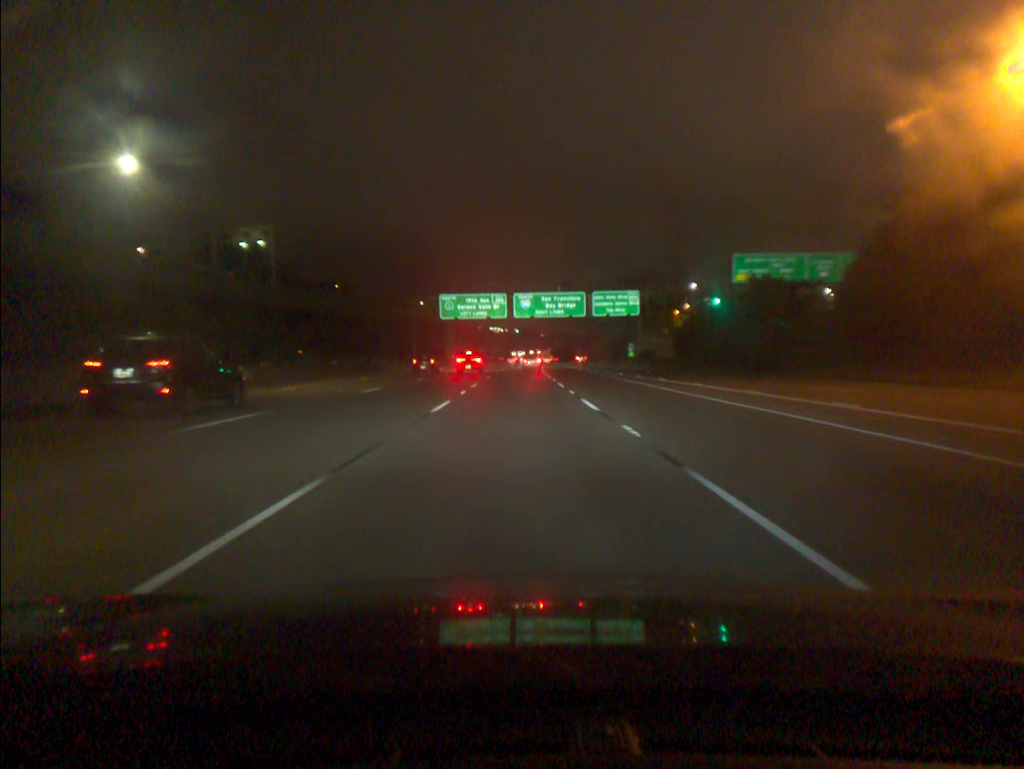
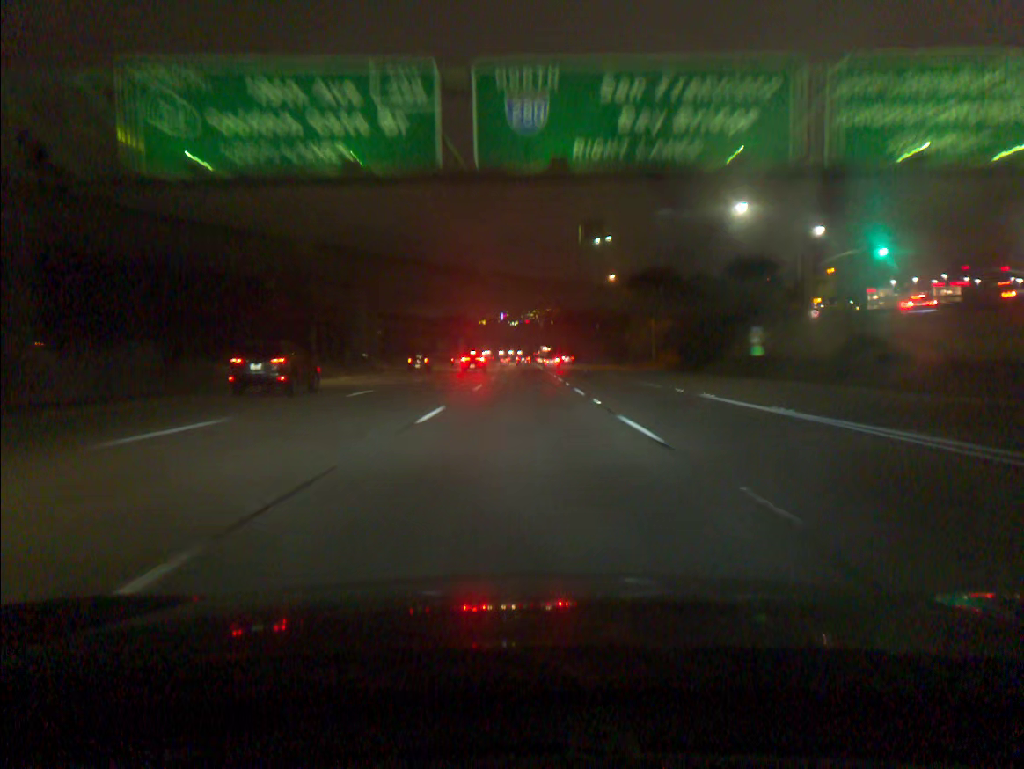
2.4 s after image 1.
(+0.3, +74.0) m; +1°
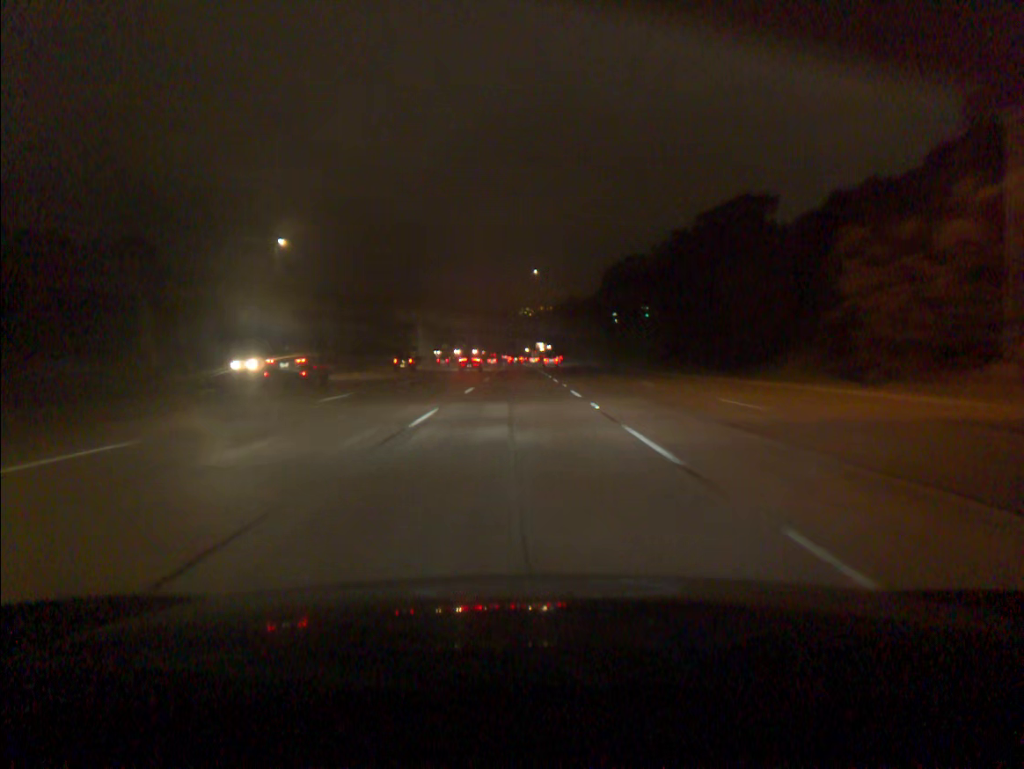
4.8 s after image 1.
(+0.7, +74.1) m; +1°
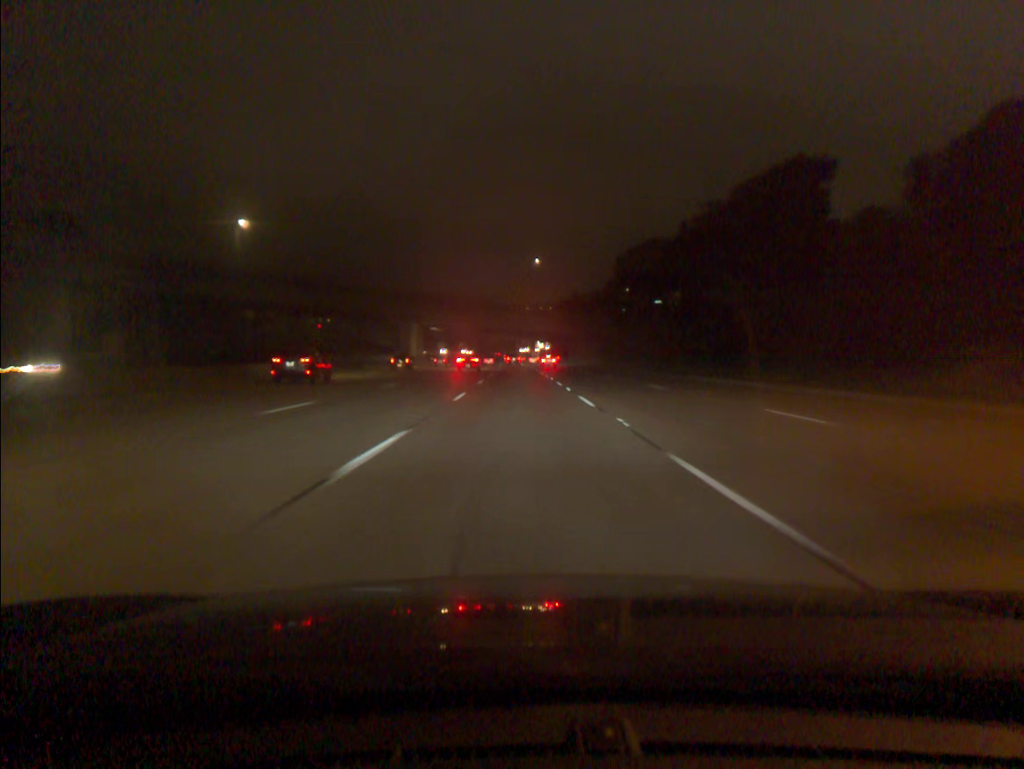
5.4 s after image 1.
(0.0, +18.6) m; 0°
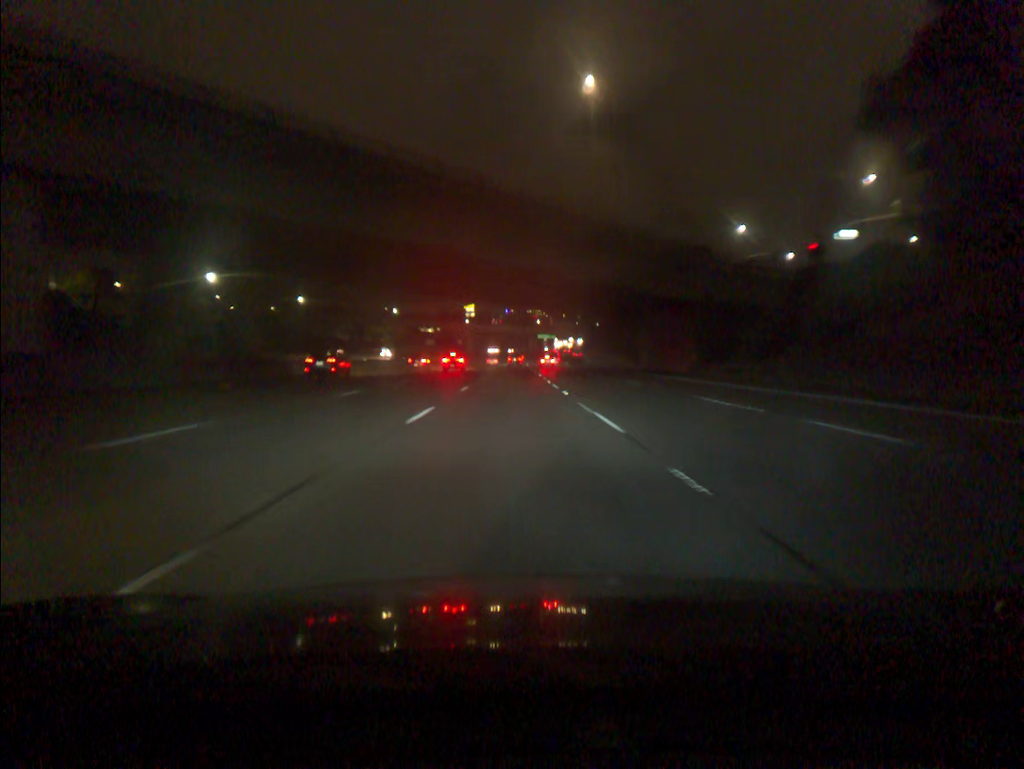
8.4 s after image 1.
(-0.3, +92.7) m; -1°
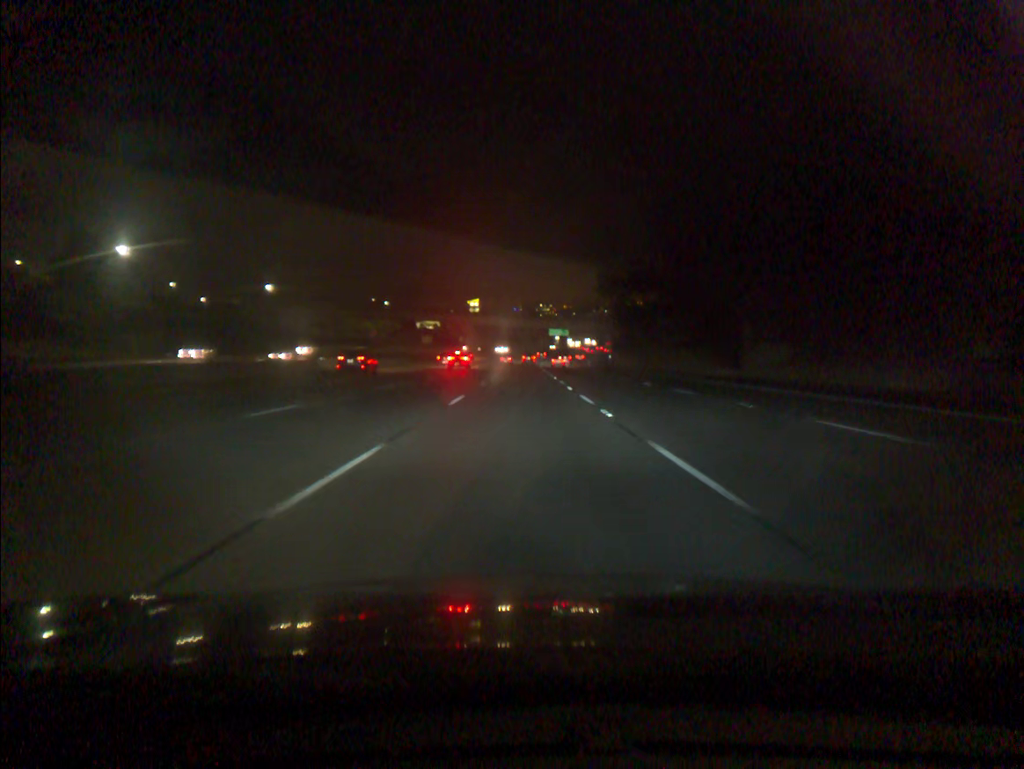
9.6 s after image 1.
(-0.2, +37.0) m; -1°
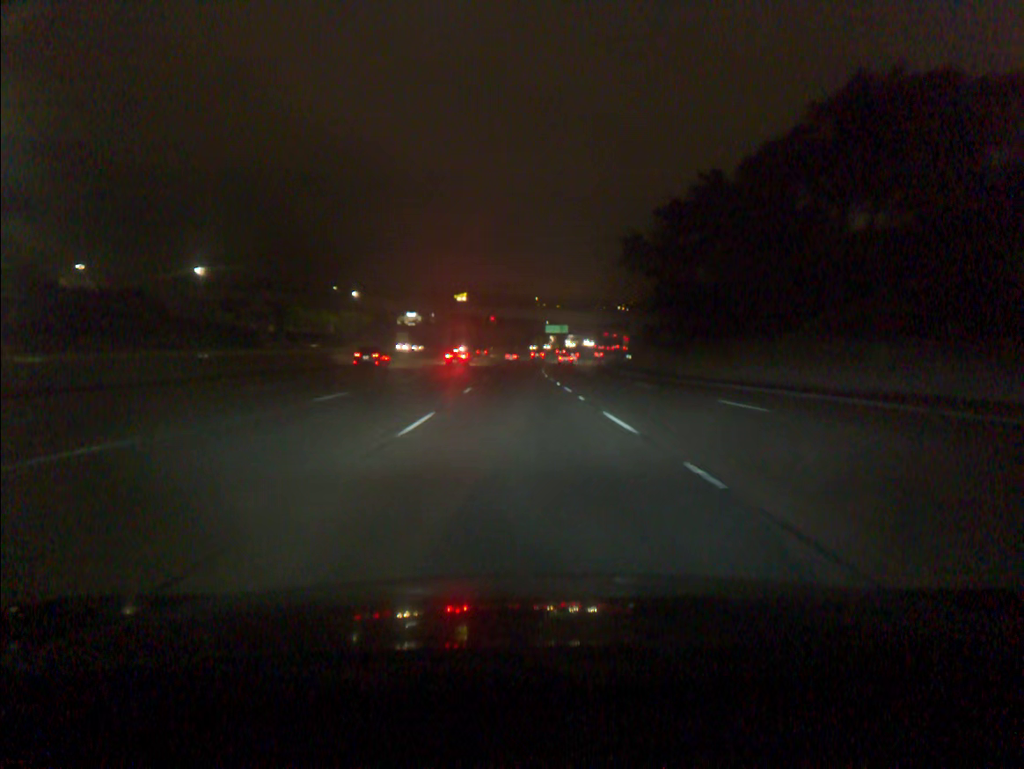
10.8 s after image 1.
(+0.1, +37.0) m; 0°
